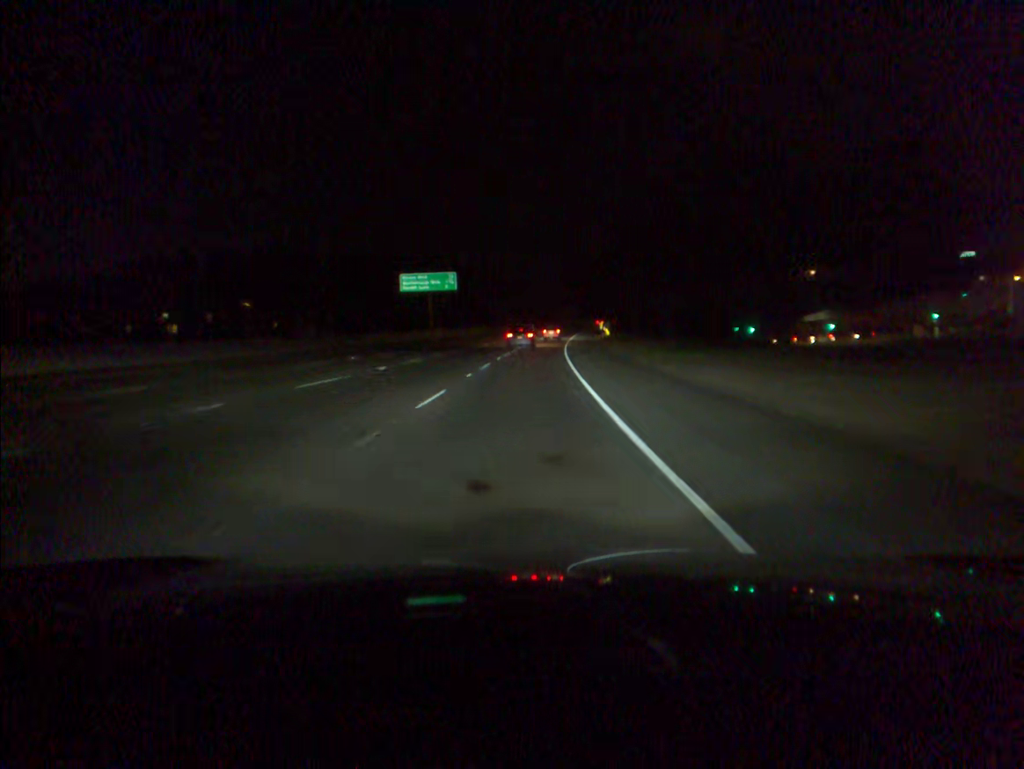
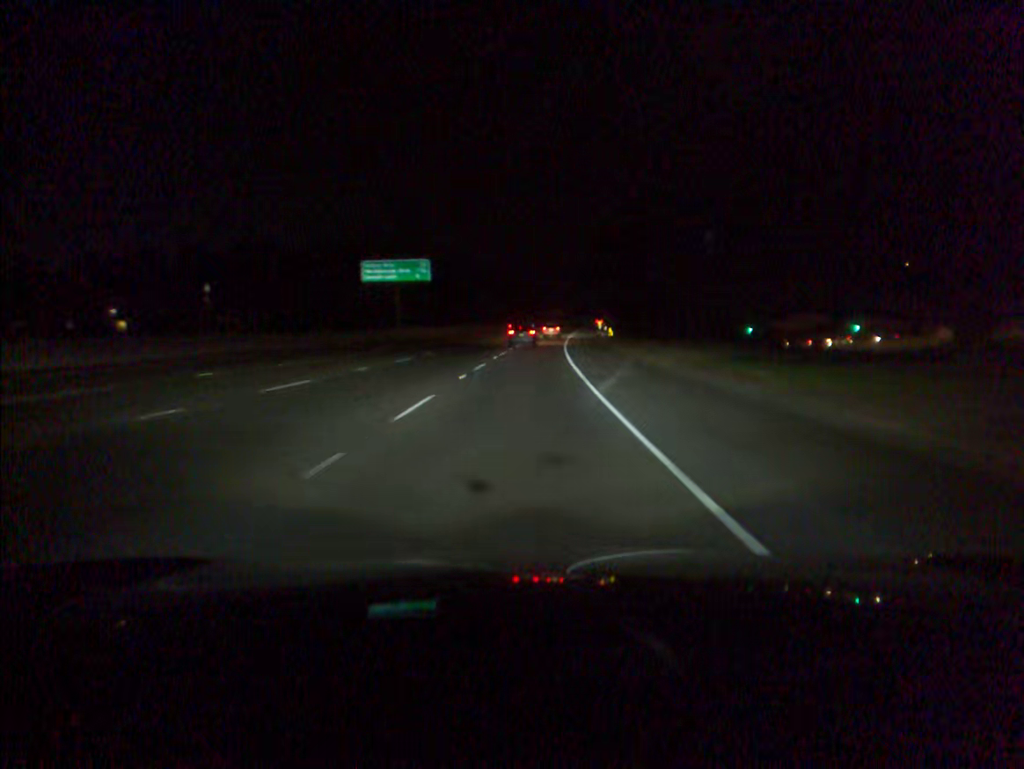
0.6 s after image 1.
(+0.1, +17.1) m; +1°
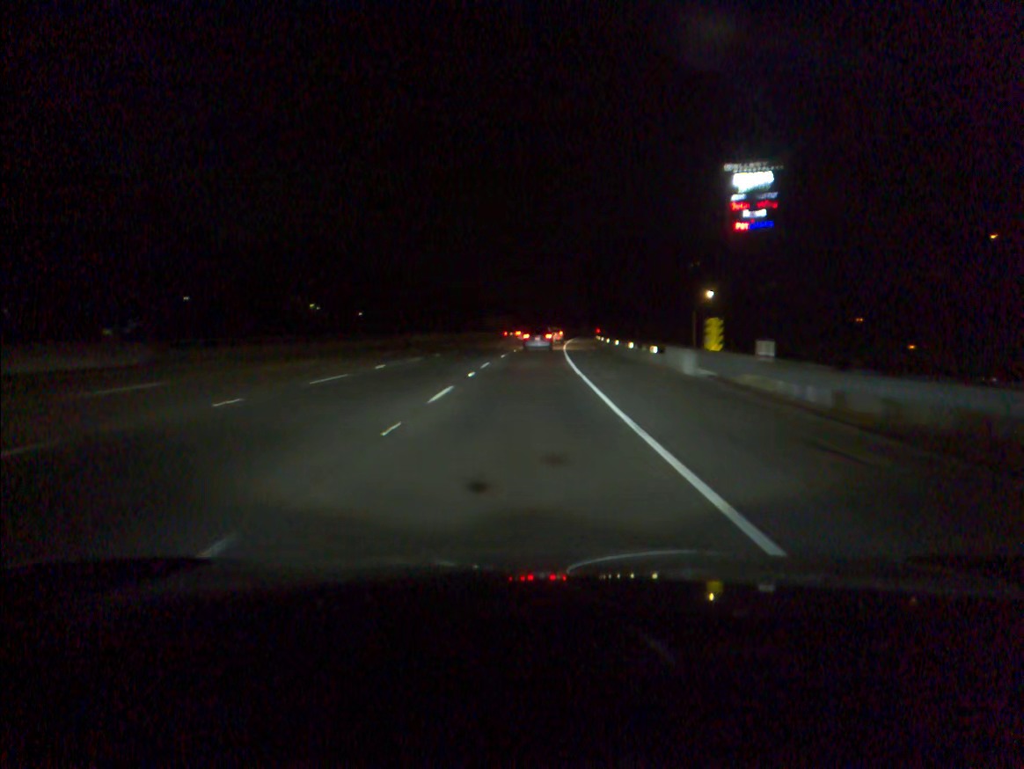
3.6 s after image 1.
(+3.1, +84.0) m; +4°
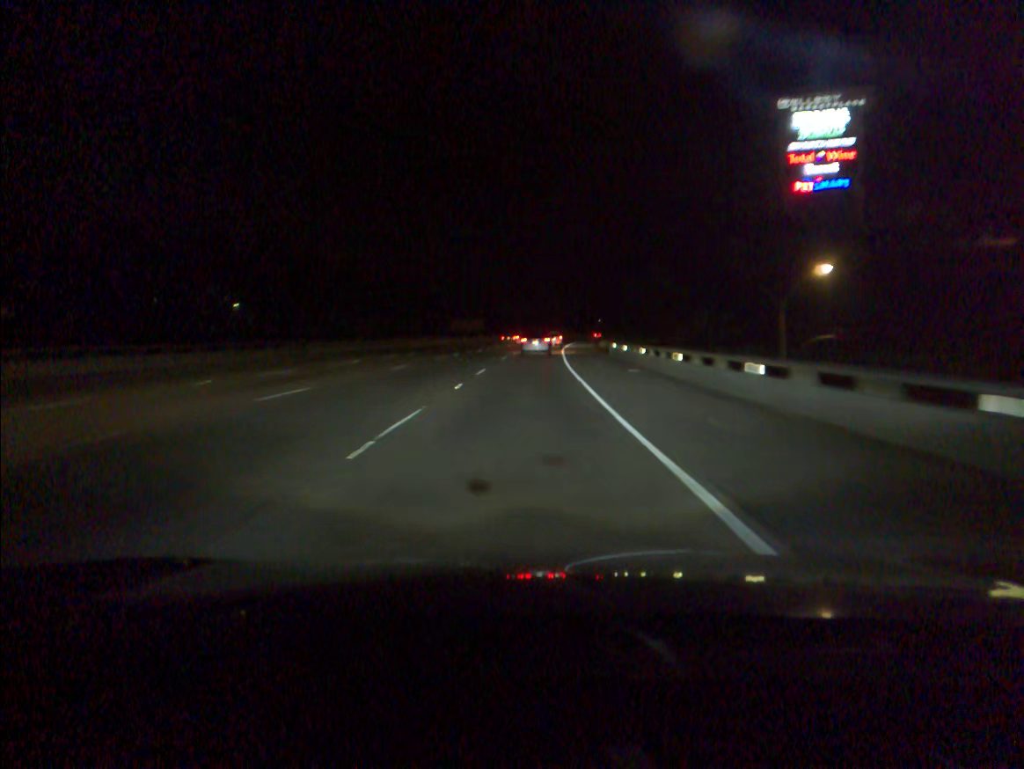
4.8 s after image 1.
(+0.5, +33.1) m; +2°
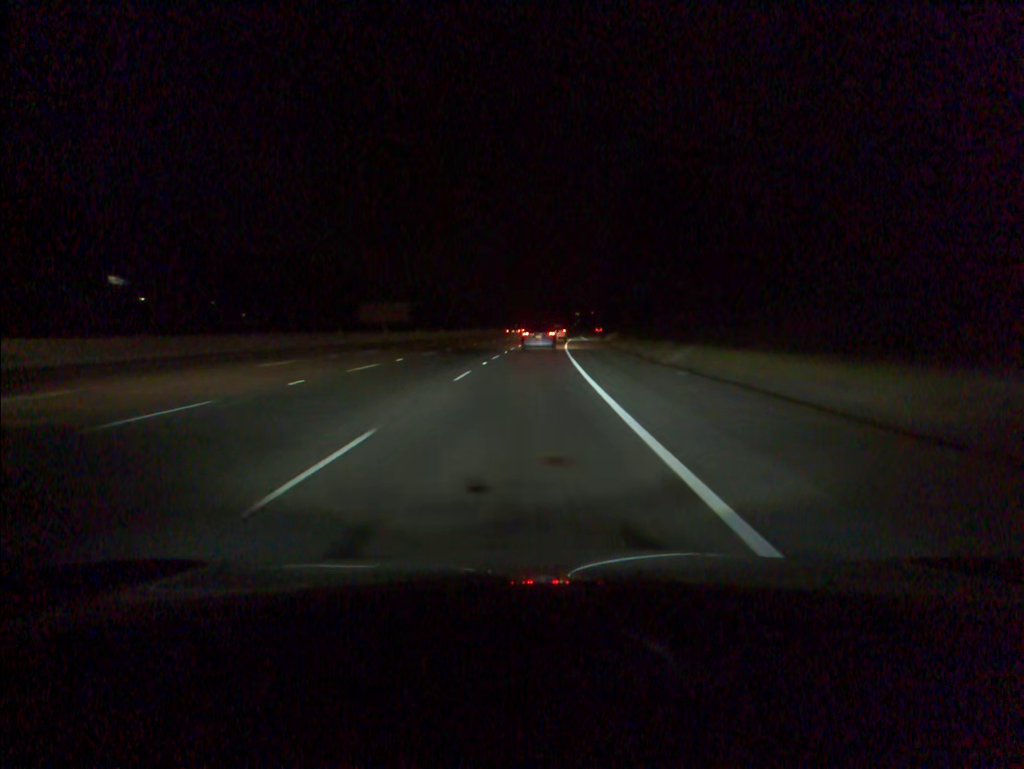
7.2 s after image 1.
(+1.6, +64.0) m; +3°
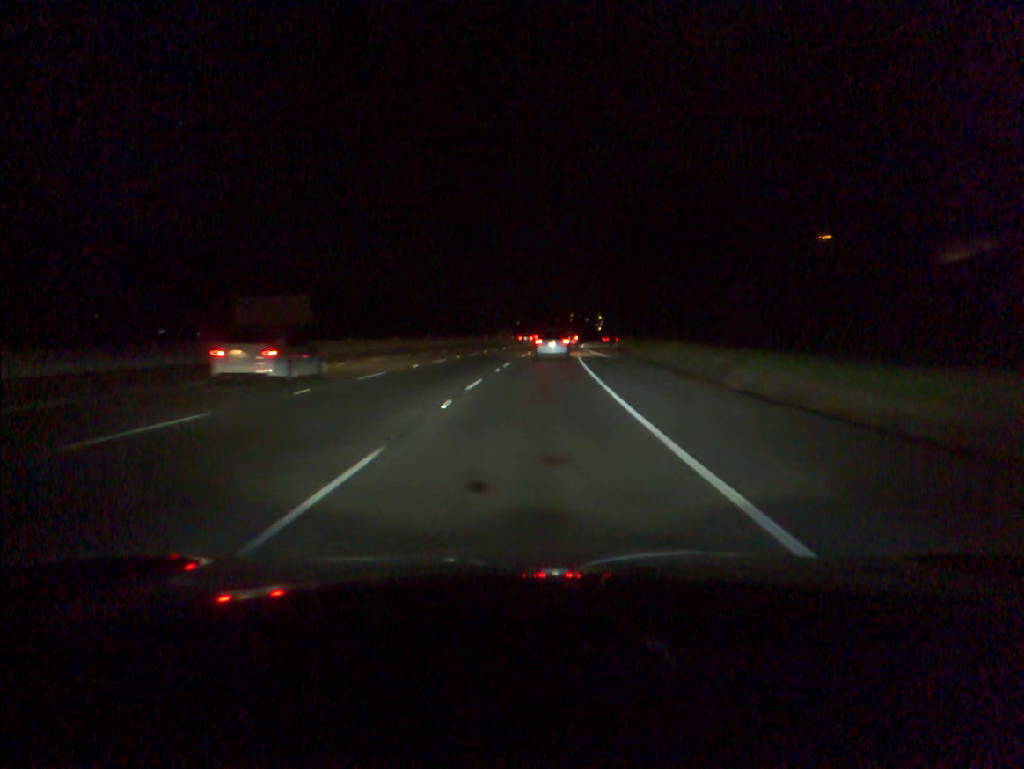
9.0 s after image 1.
(+0.7, +44.8) m; +2°
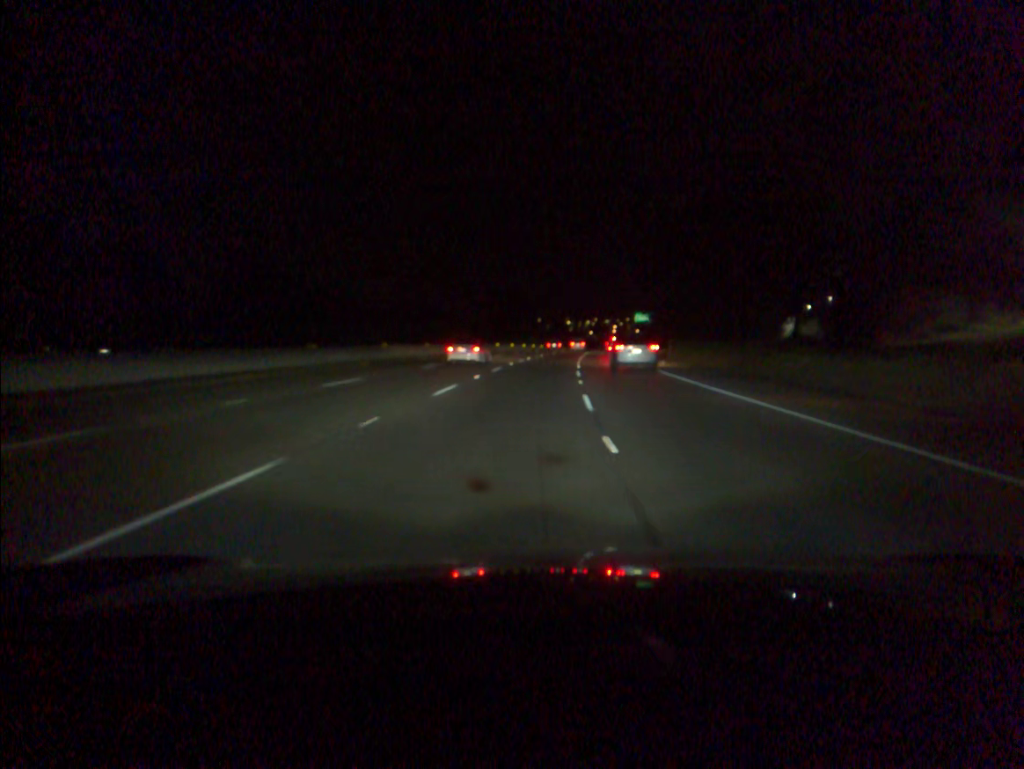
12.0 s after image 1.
(+1.0, +77.2) m; +2°
